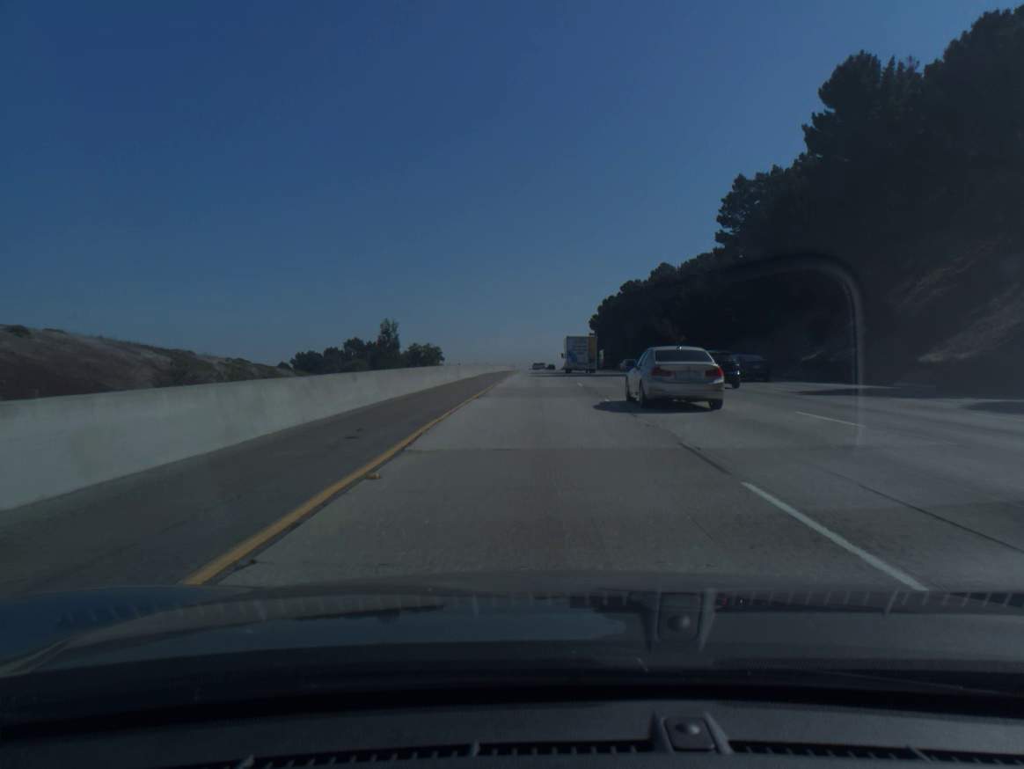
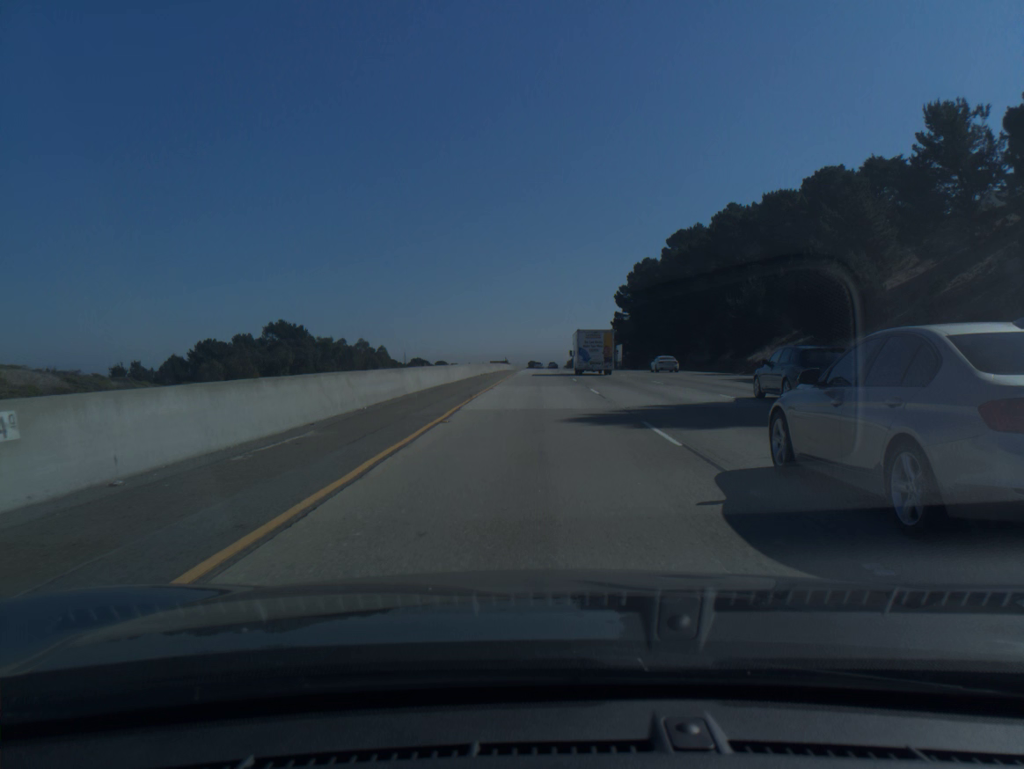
(+0.1, +80.9) m; 0°
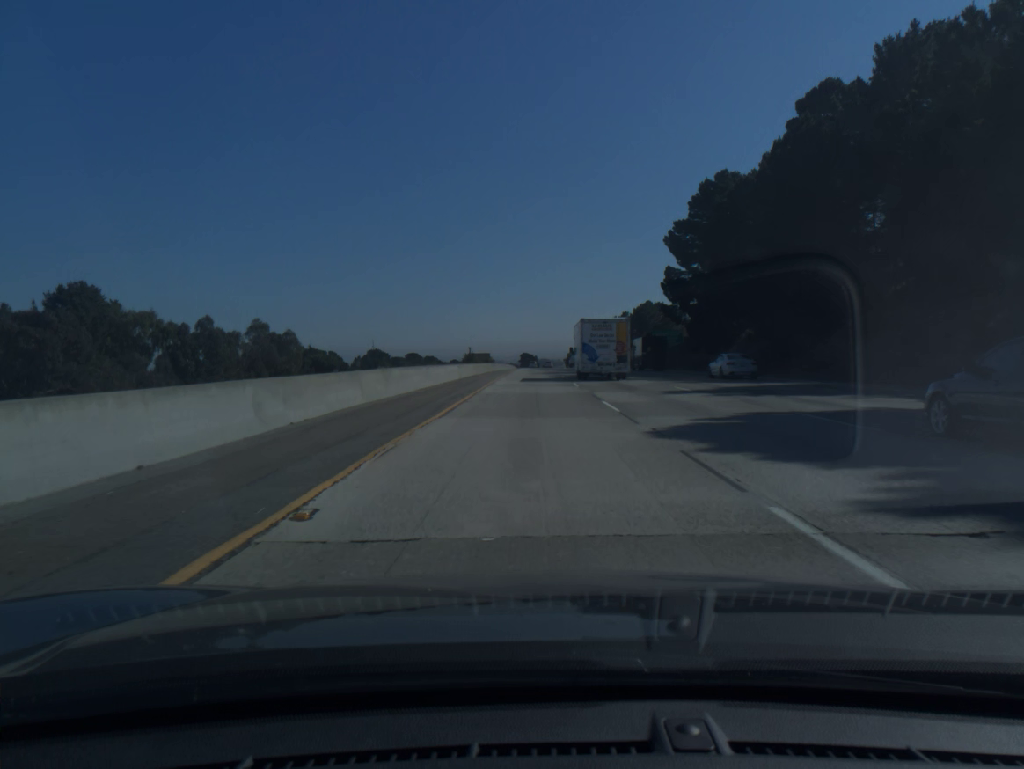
(+0.3, +81.2) m; 0°
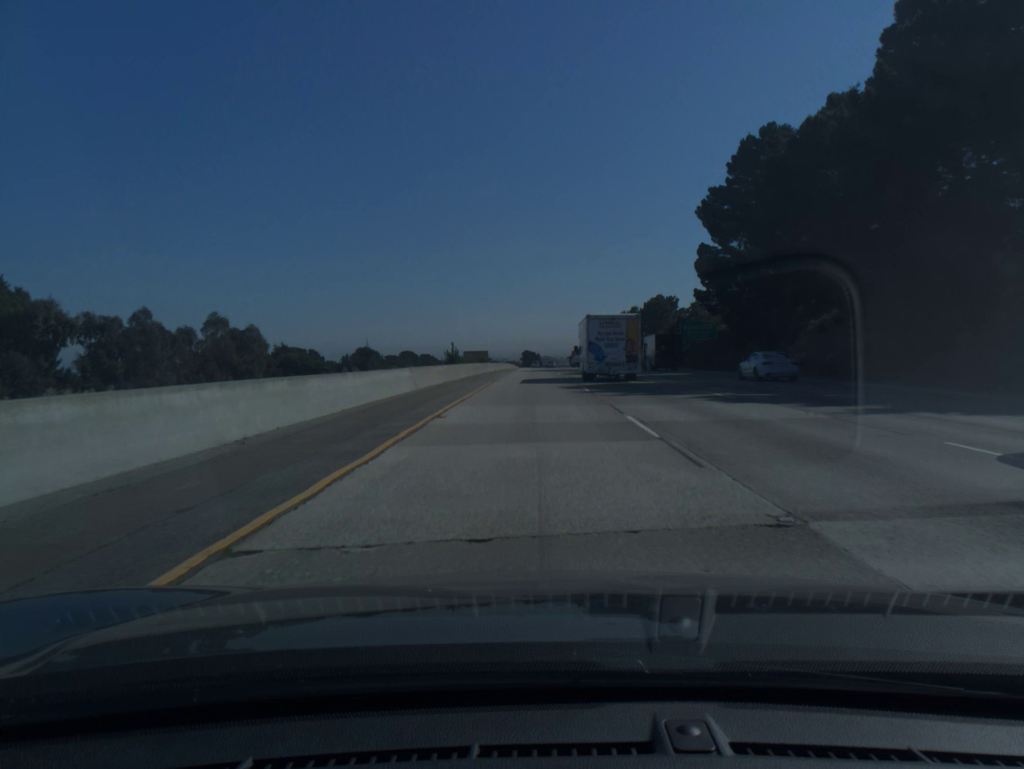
(0.0, +20.3) m; 0°
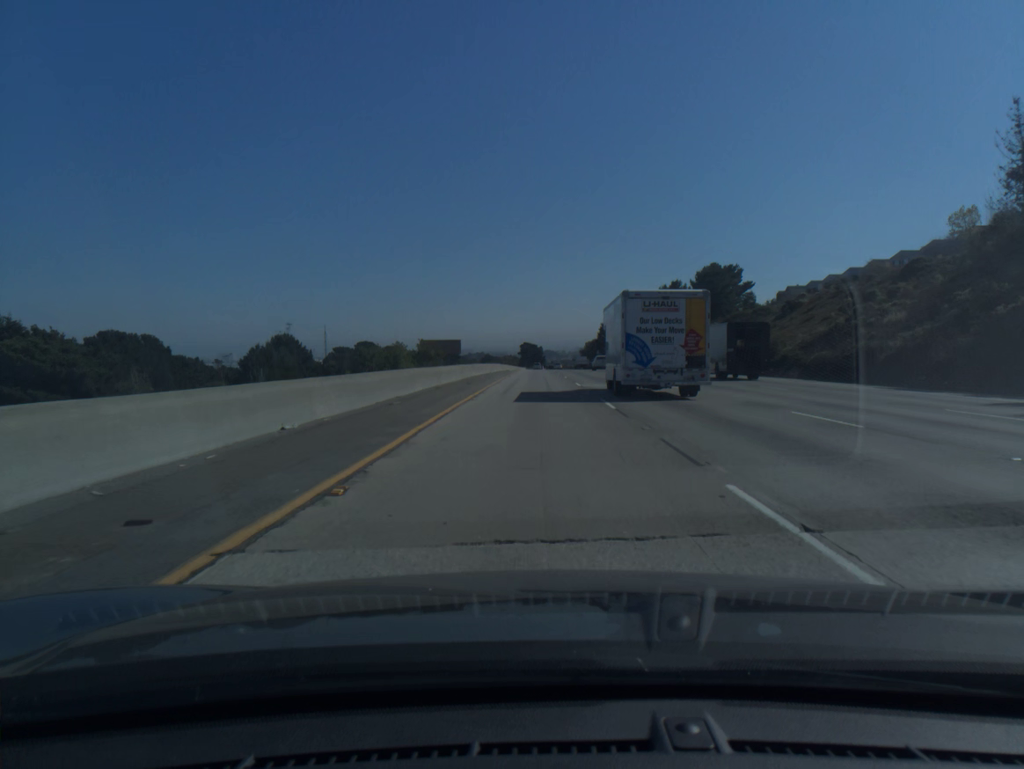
(-0.2, +81.1) m; 0°
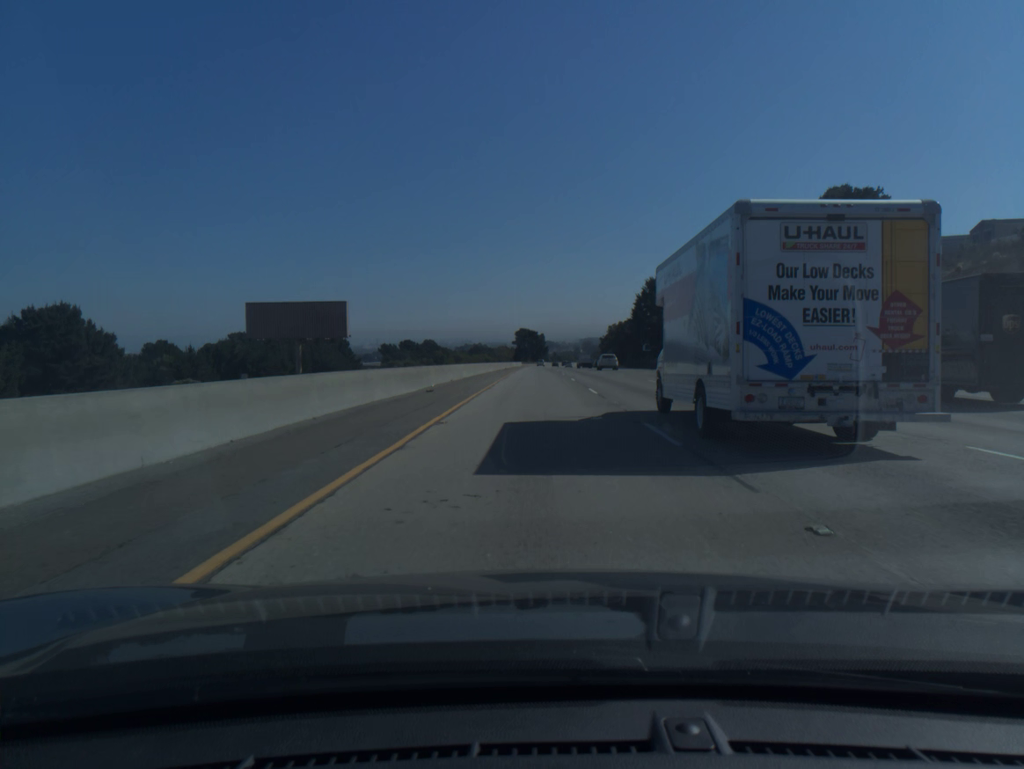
(-0.1, +81.0) m; 0°
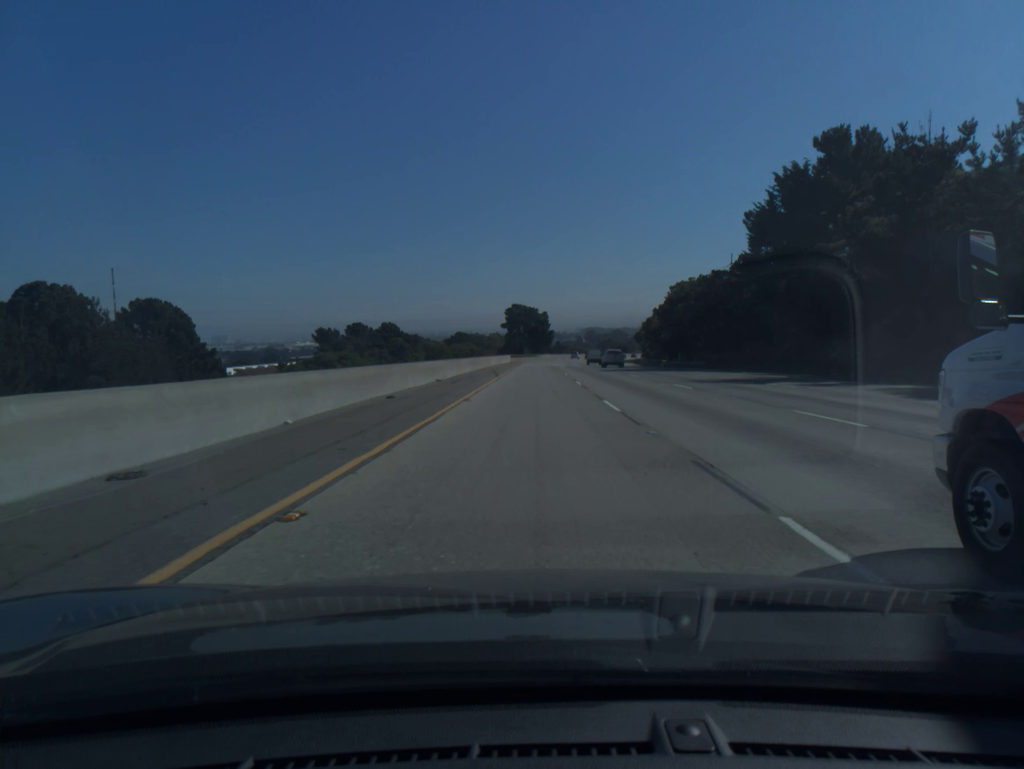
(+0.2, +81.1) m; 0°
